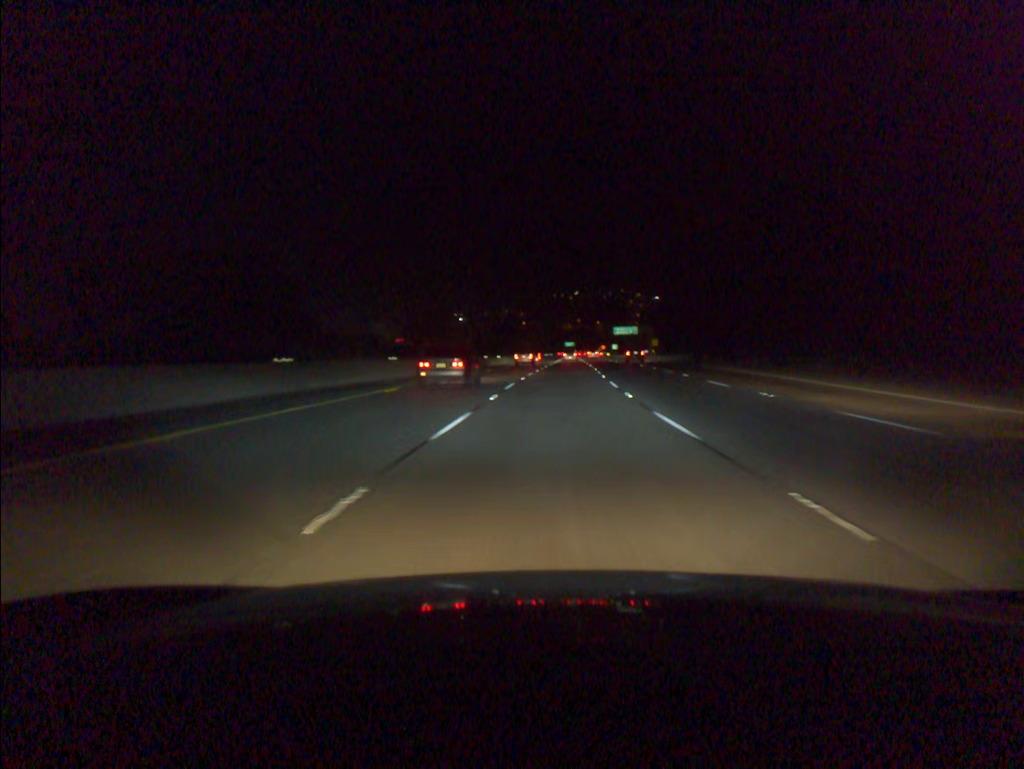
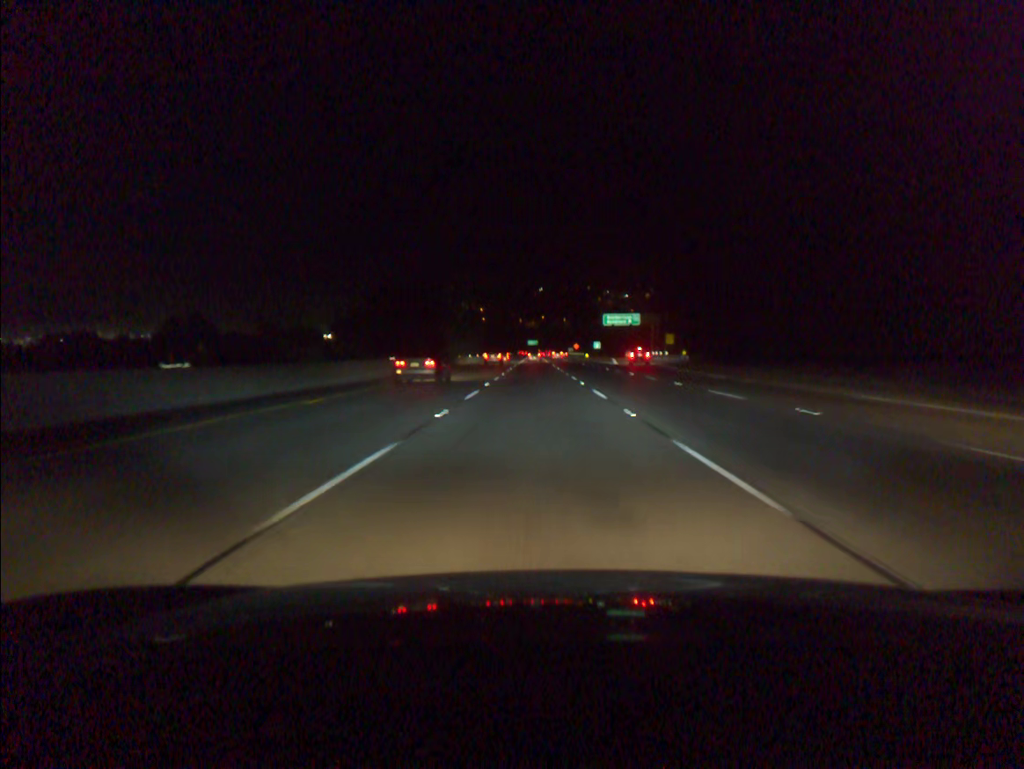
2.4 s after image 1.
(+2.8, +78.4) m; +3°
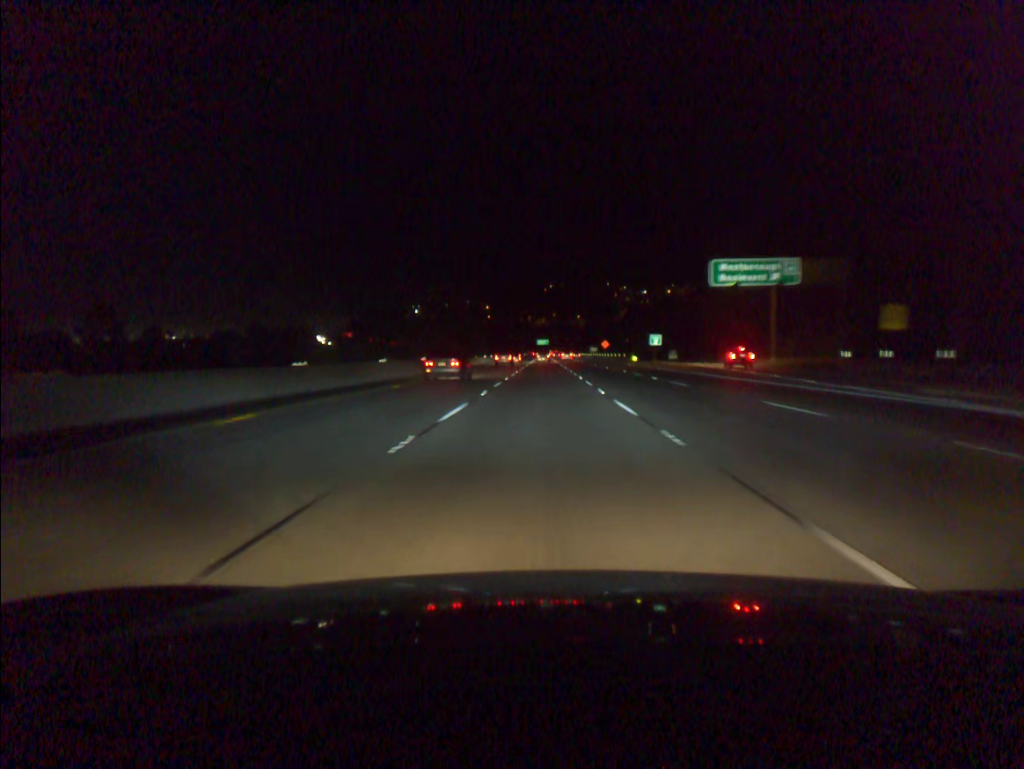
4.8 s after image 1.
(-0.7, +78.6) m; -1°
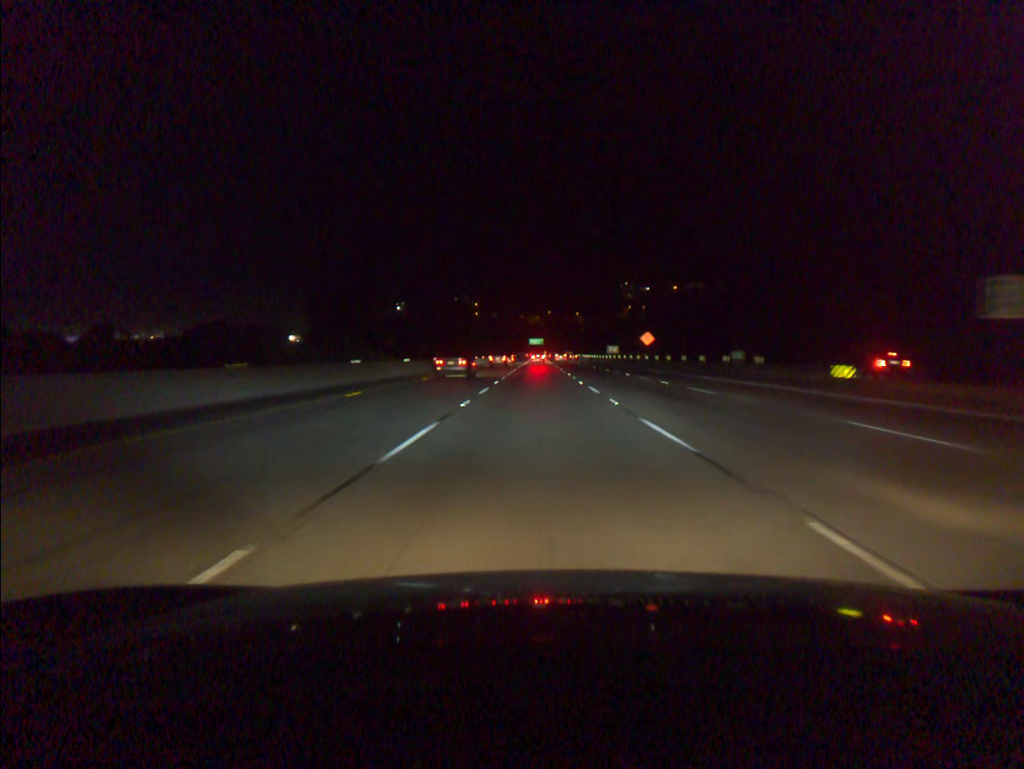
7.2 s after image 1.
(+0.2, +78.6) m; 0°
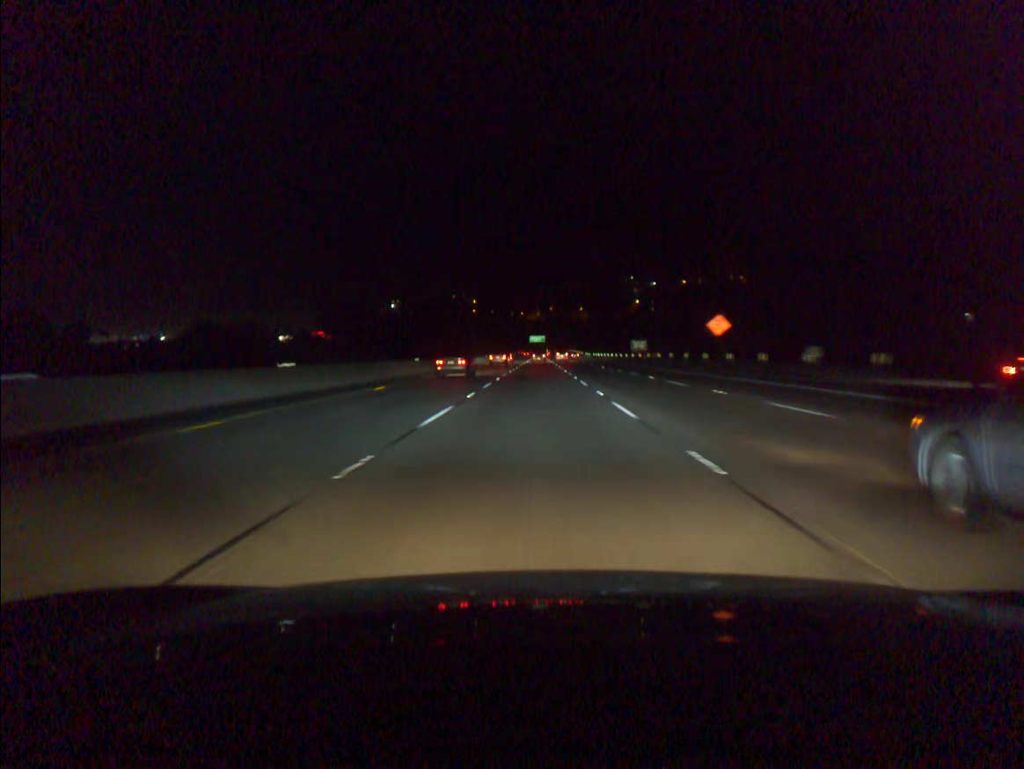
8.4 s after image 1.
(0.0, +39.3) m; 0°
